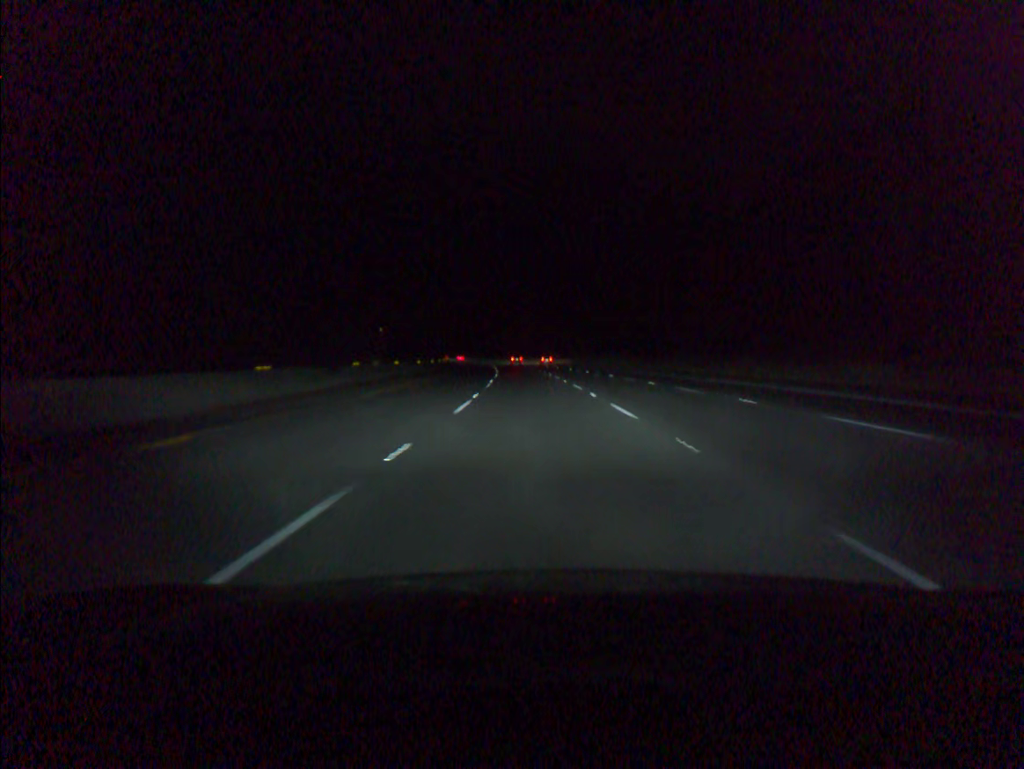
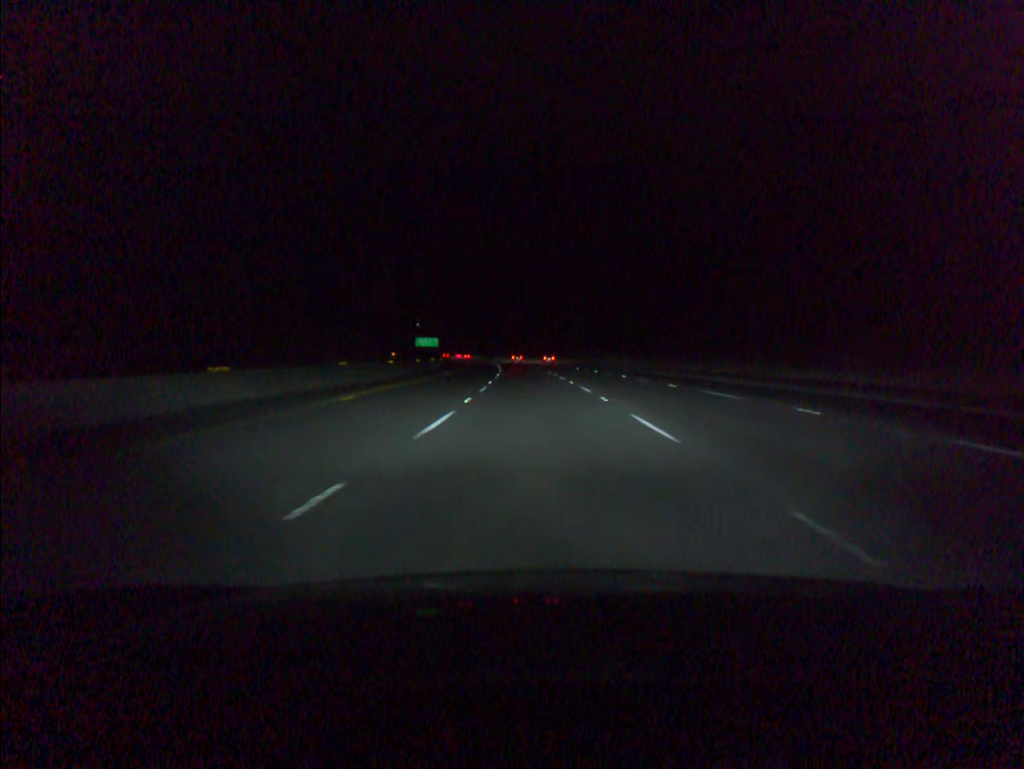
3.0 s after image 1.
(-3.3, +91.4) m; -4°
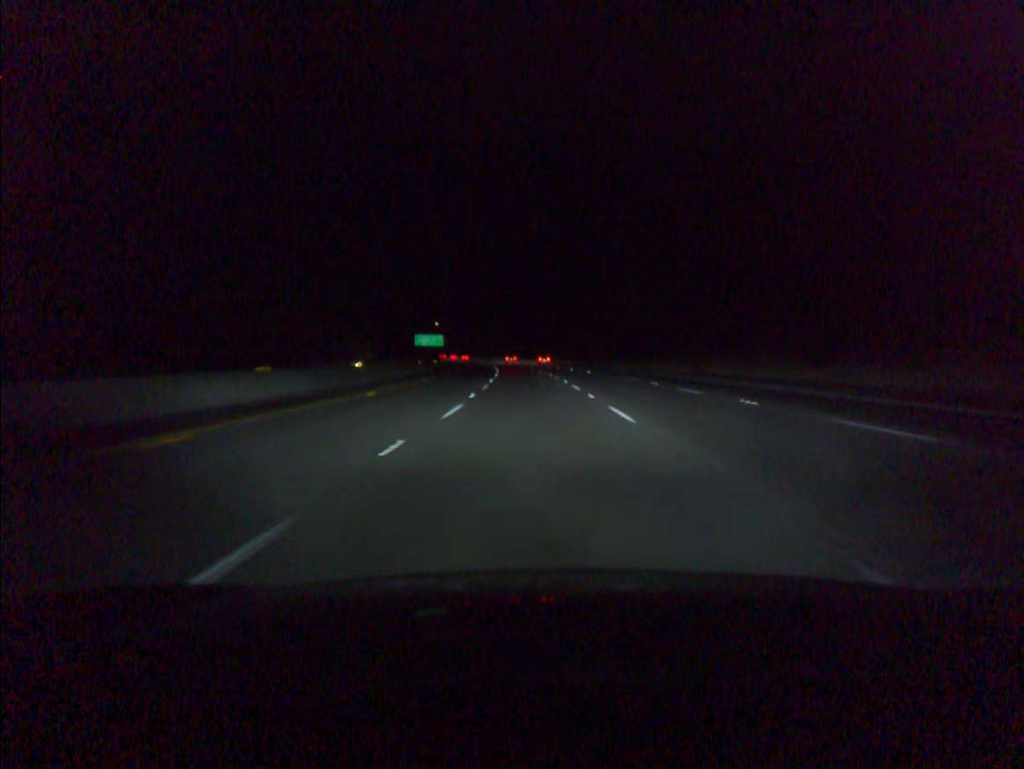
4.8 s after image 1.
(-0.9, +54.7) m; -2°
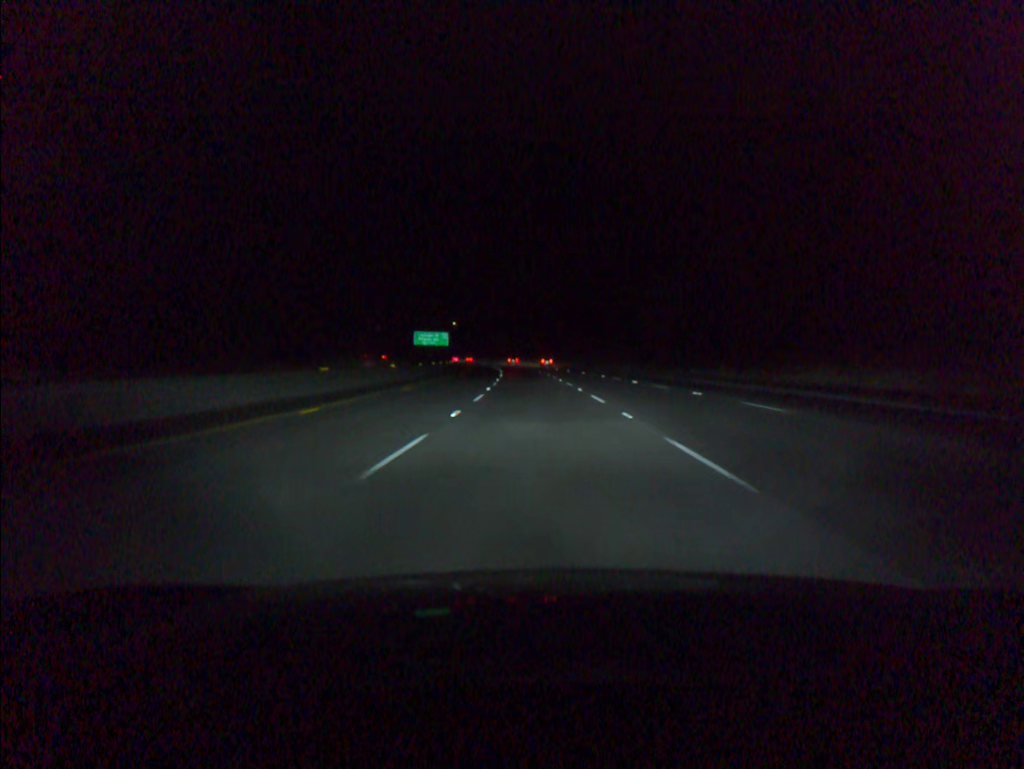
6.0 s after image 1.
(-0.6, +36.5) m; -2°
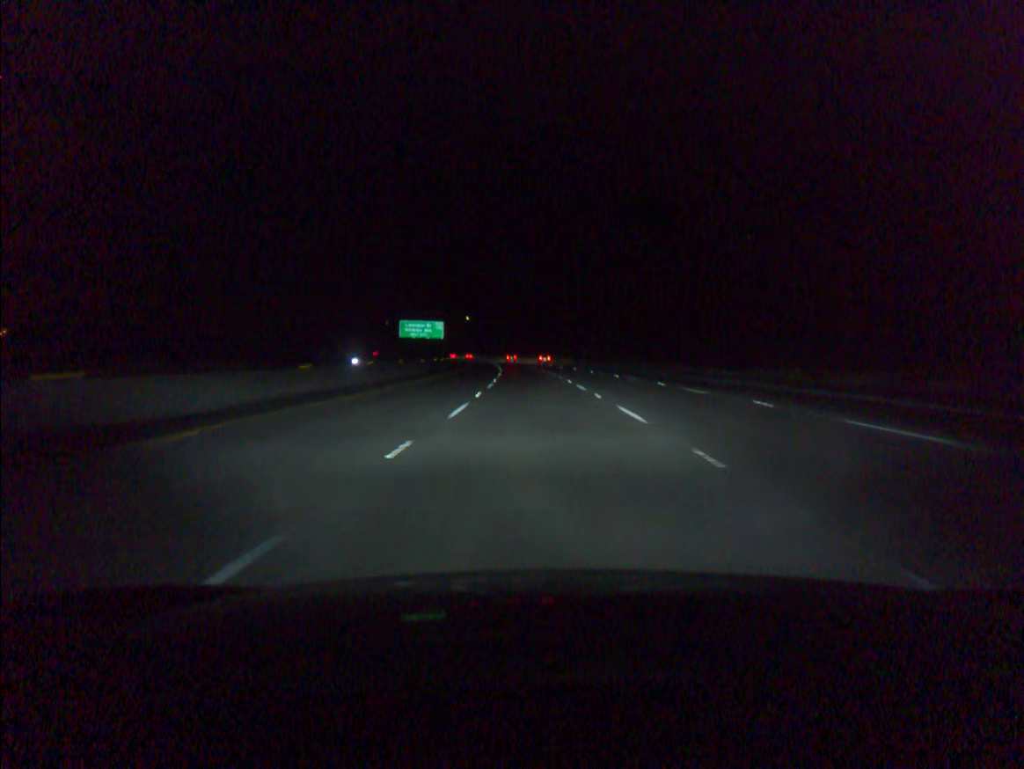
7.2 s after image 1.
(-0.5, +36.6) m; -1°
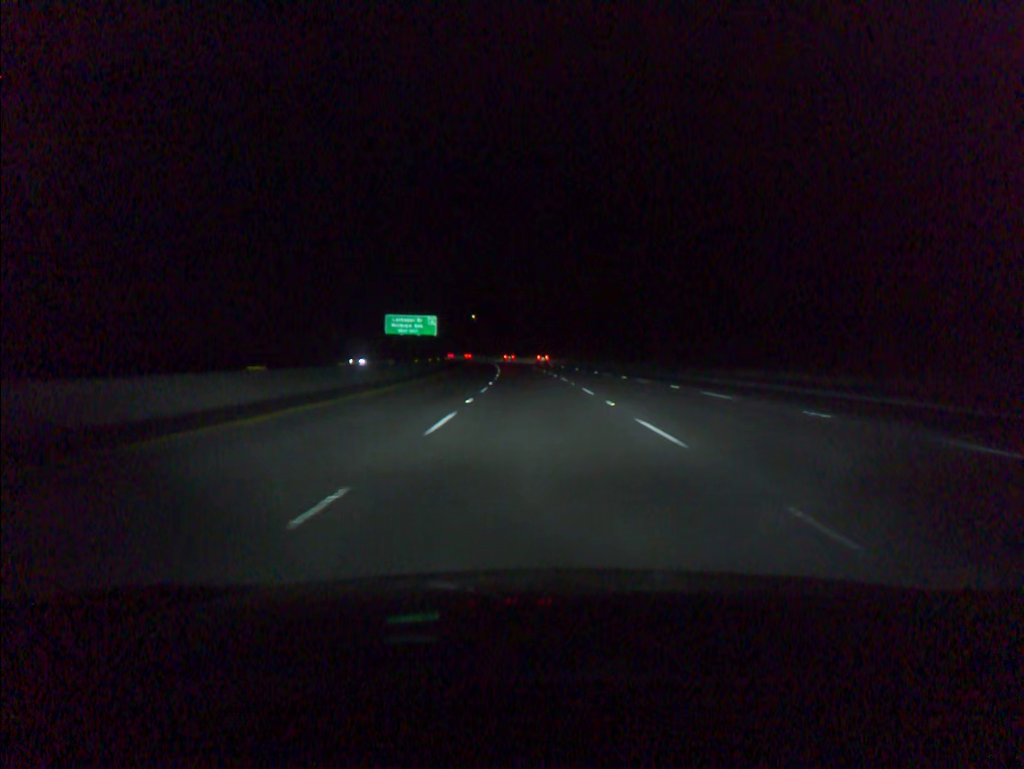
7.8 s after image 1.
(-0.1, +18.3) m; -1°
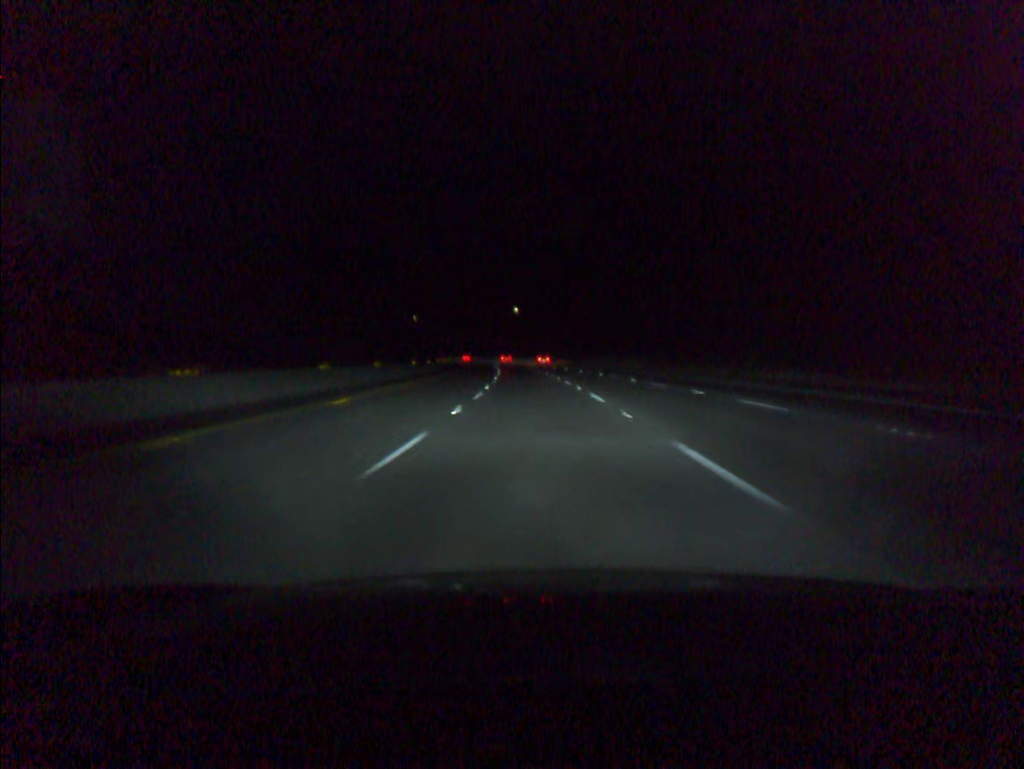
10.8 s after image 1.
(-3.0, +91.3) m; -4°
